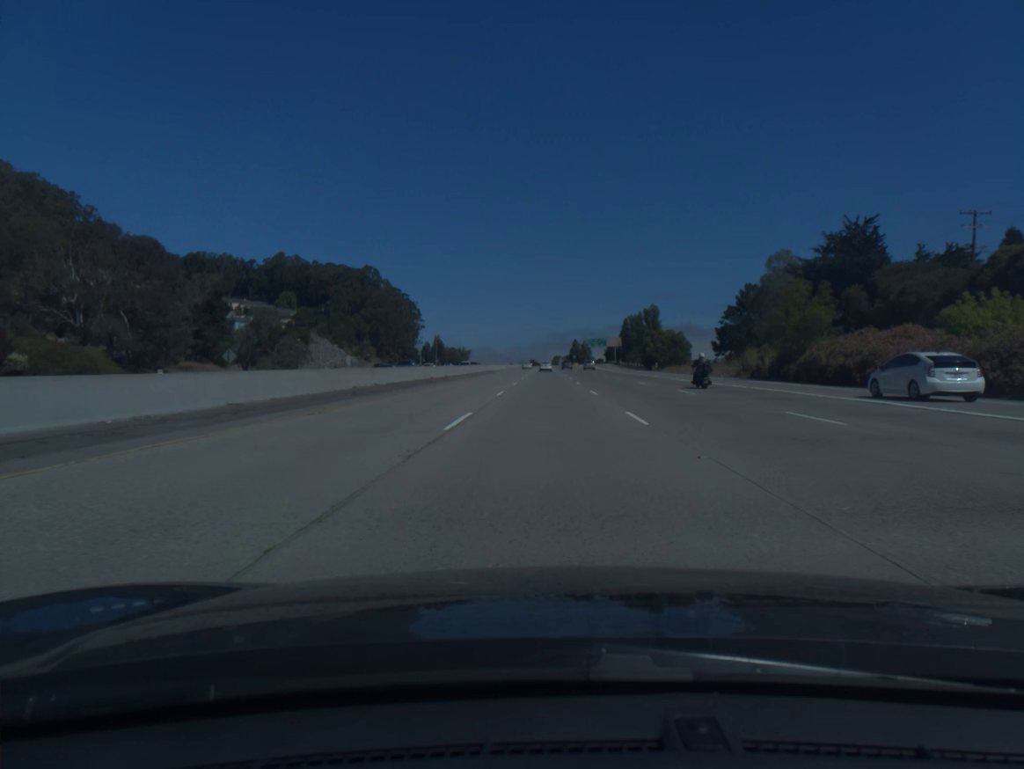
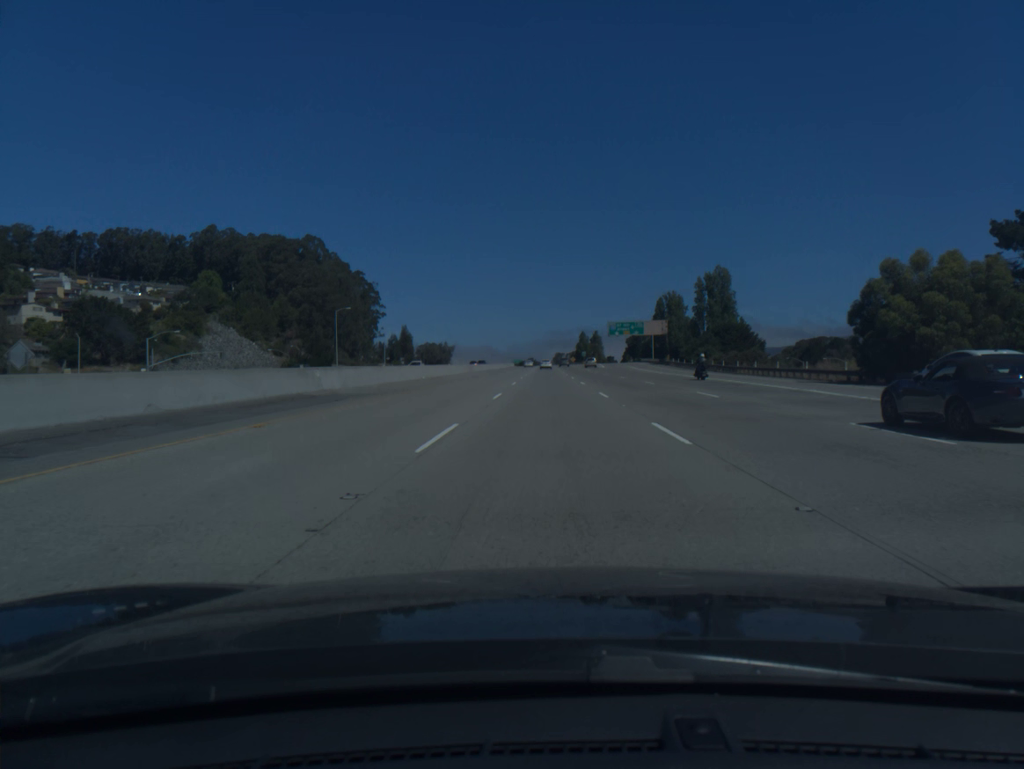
(-0.1, +91.2) m; 0°
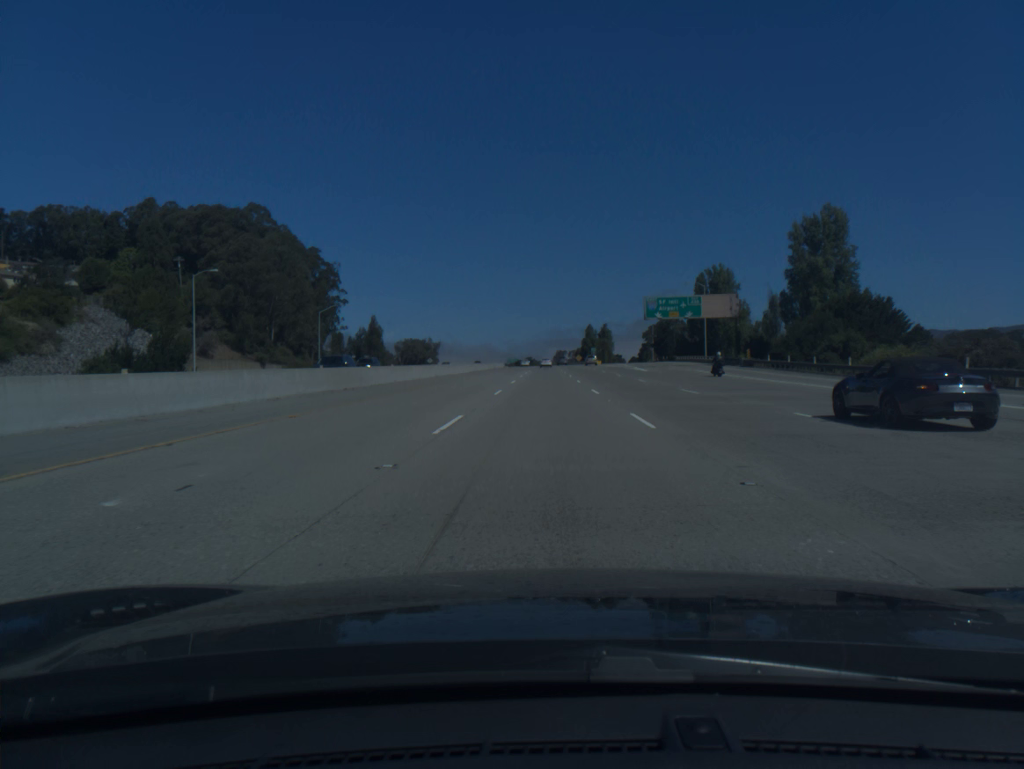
(+0.1, +56.1) m; 0°
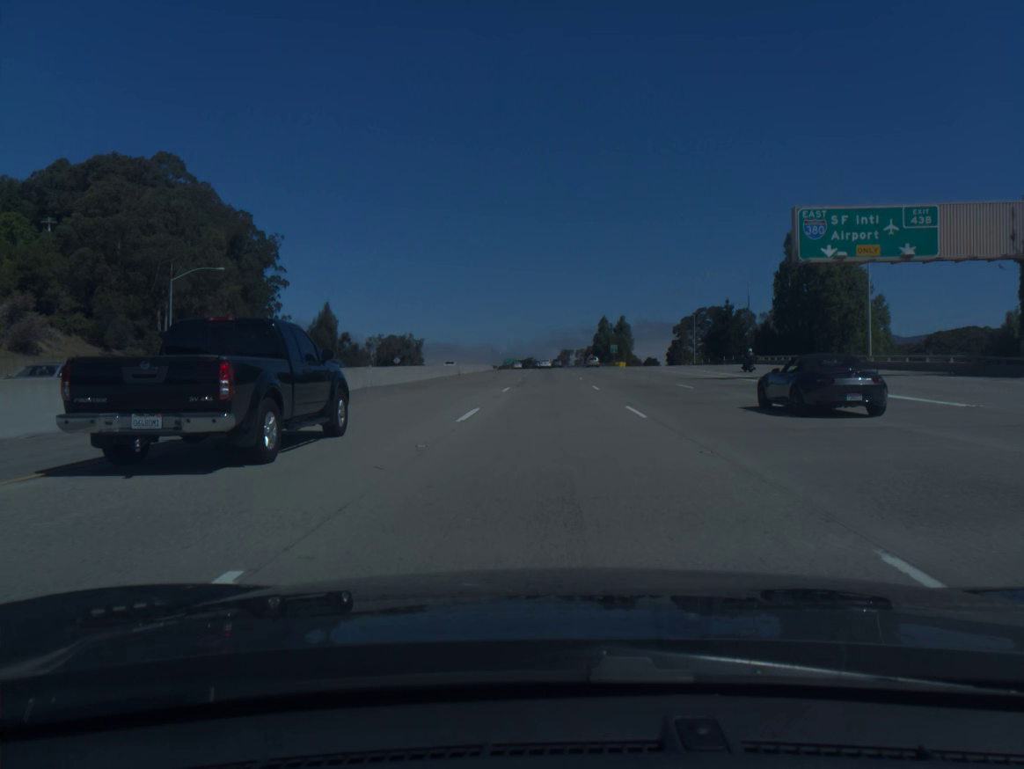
(-0.2, +56.3) m; 0°
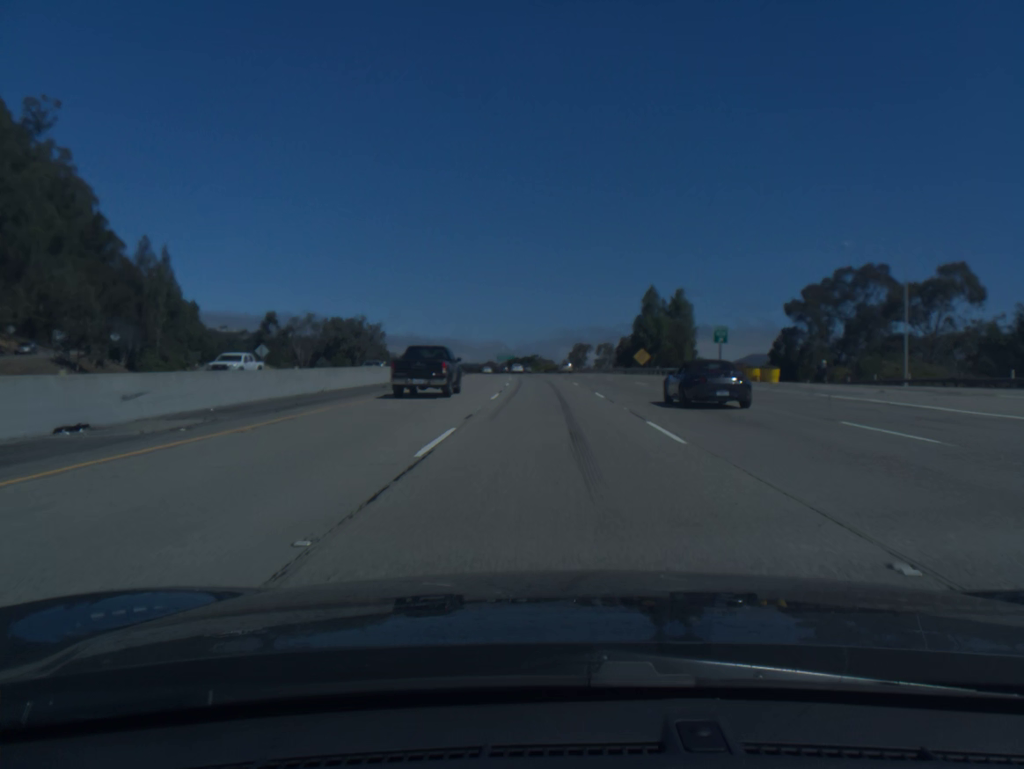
(0.0, +92.8) m; 0°
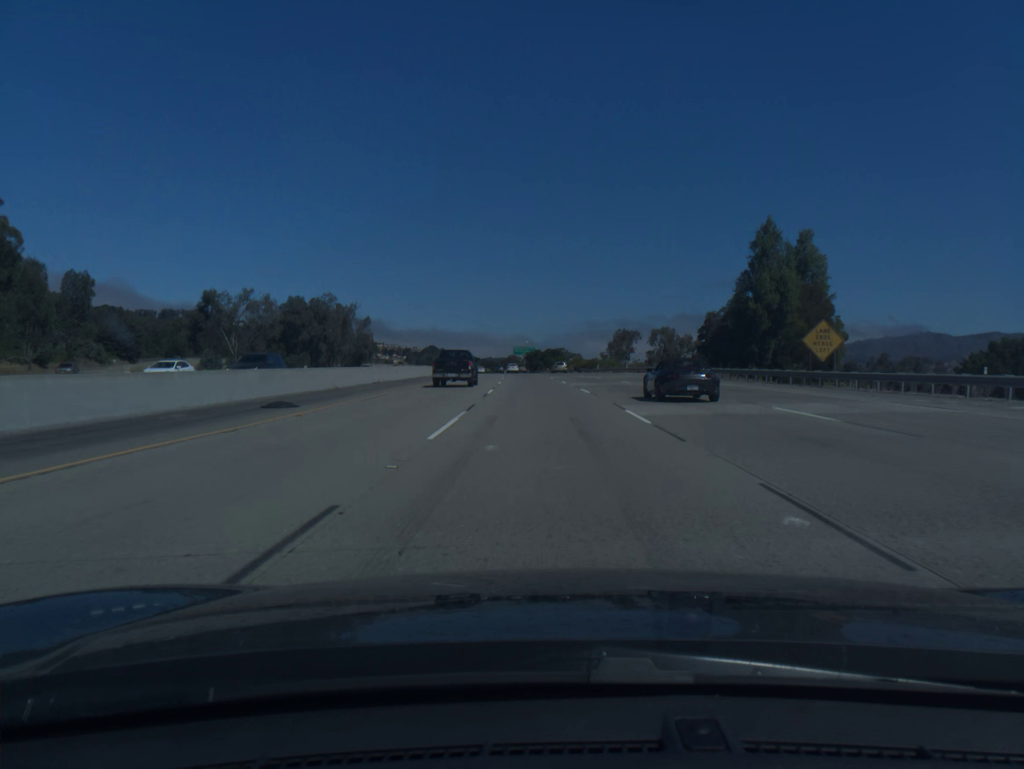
(-0.8, +54.9) m; -2°
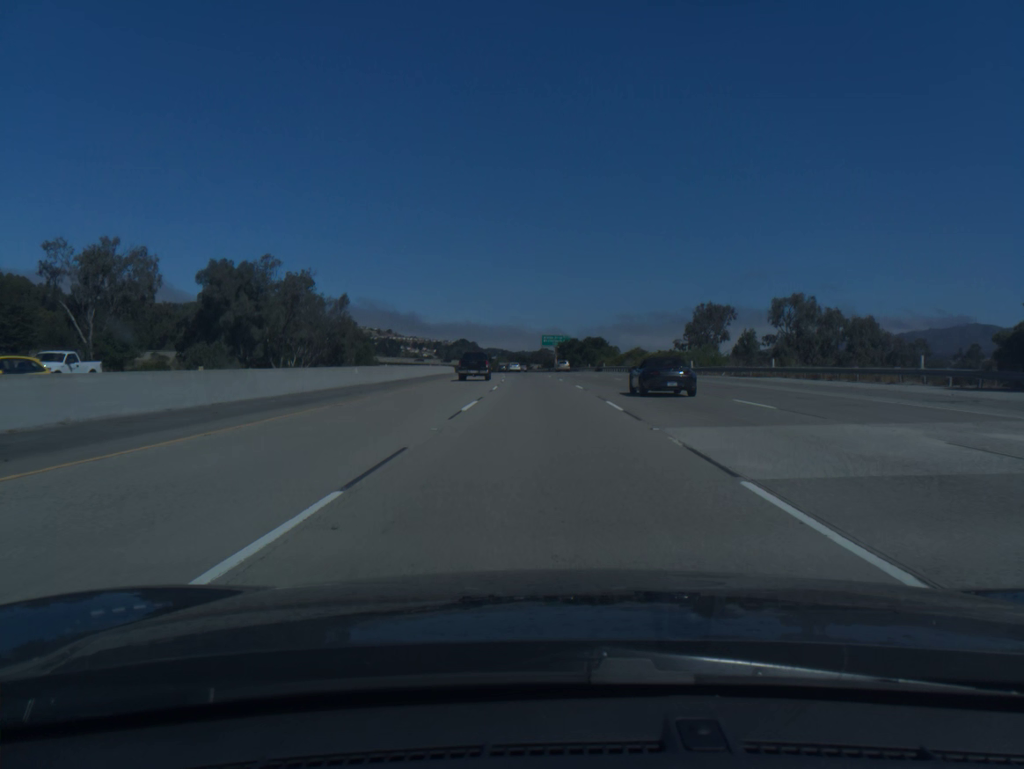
(-1.2, +54.4) m; -2°
